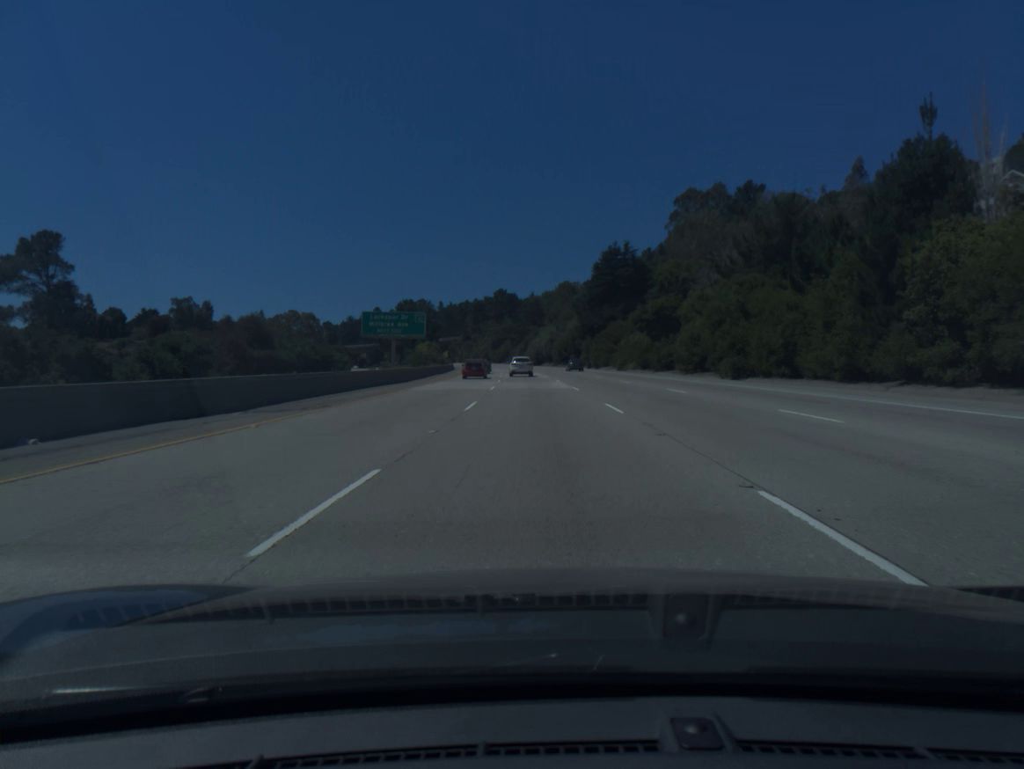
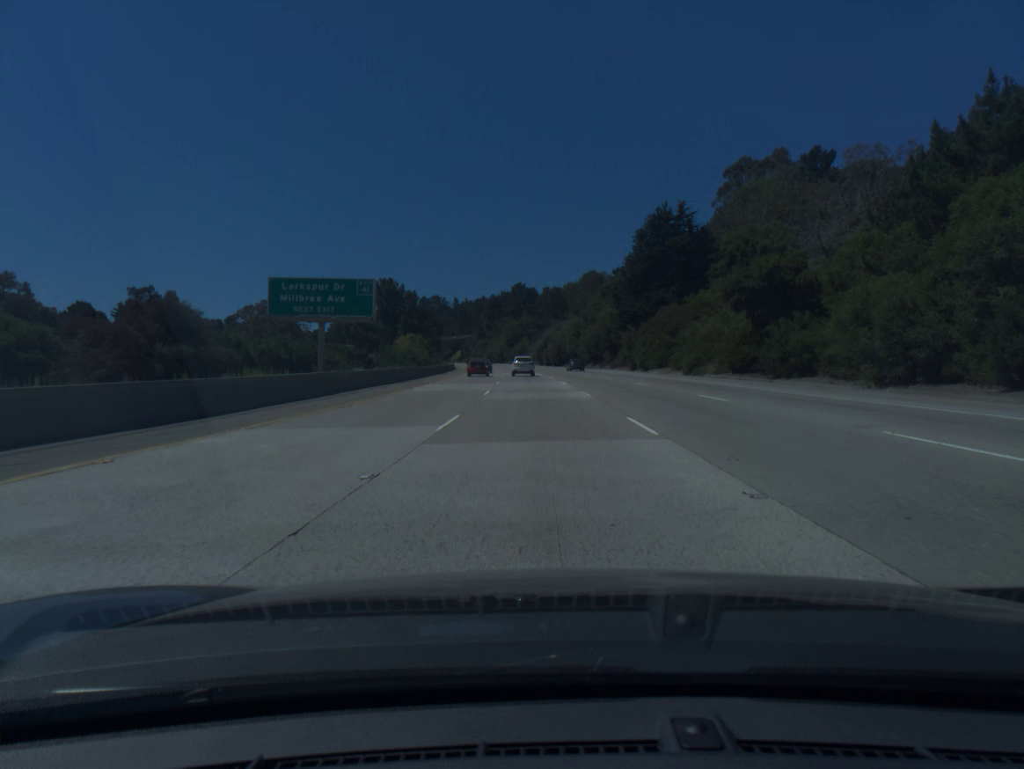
(-0.5, +34.5) m; -2°
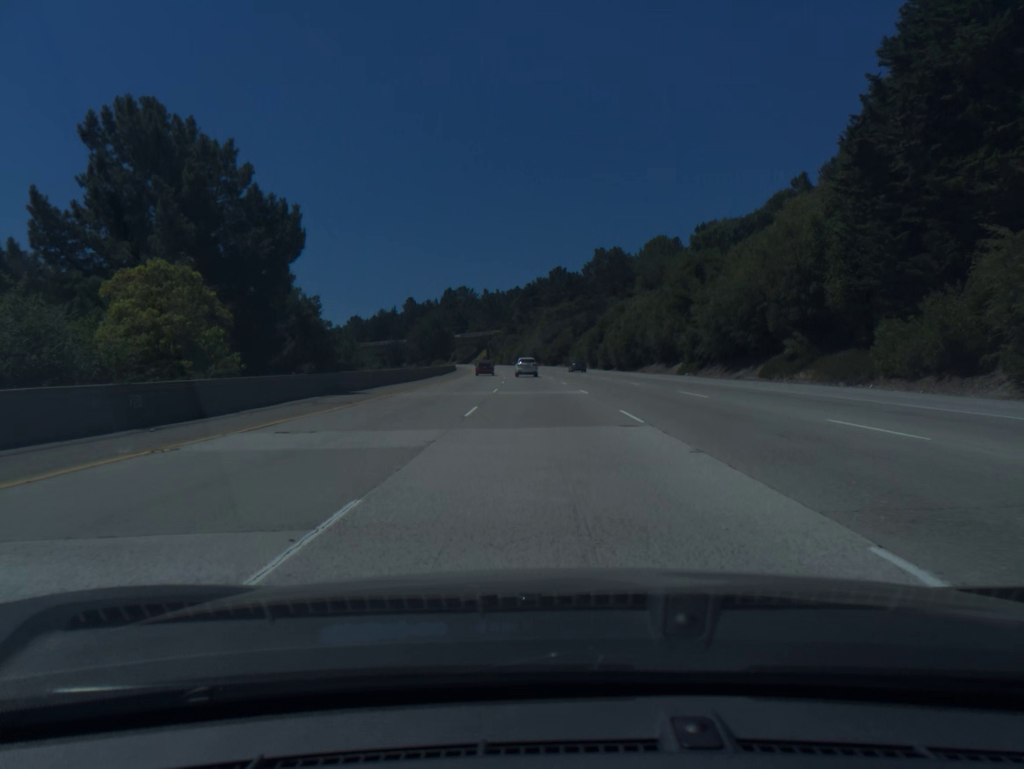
(-1.9, +69.5) m; -3°
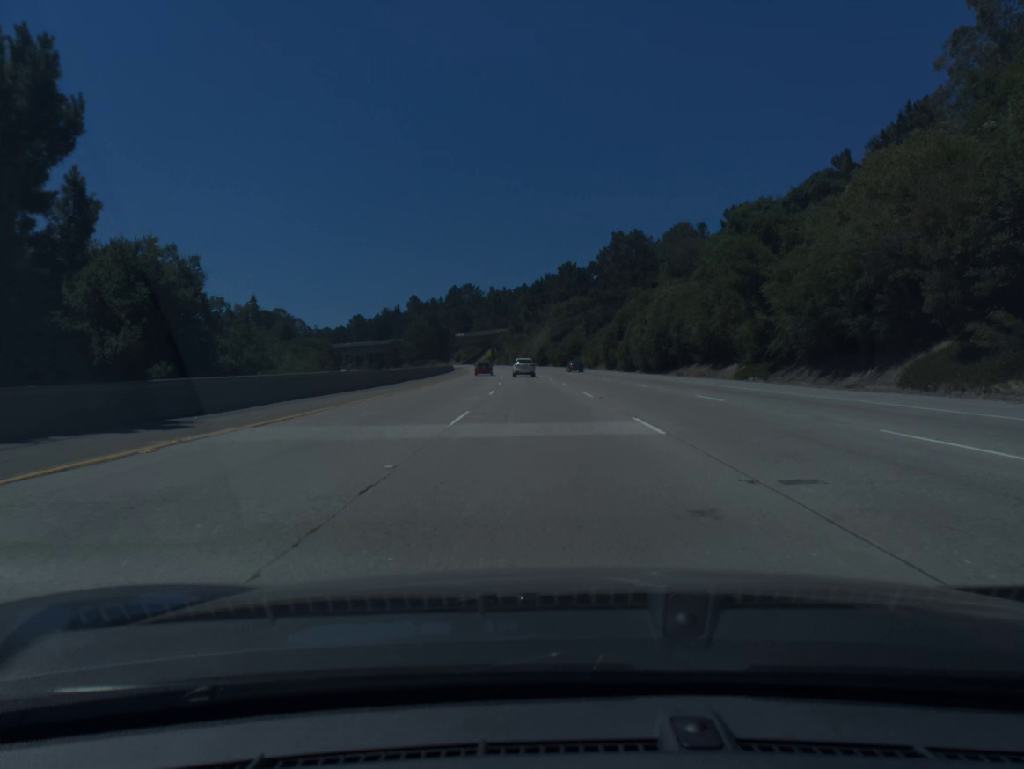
(-0.1, +17.5) m; -1°
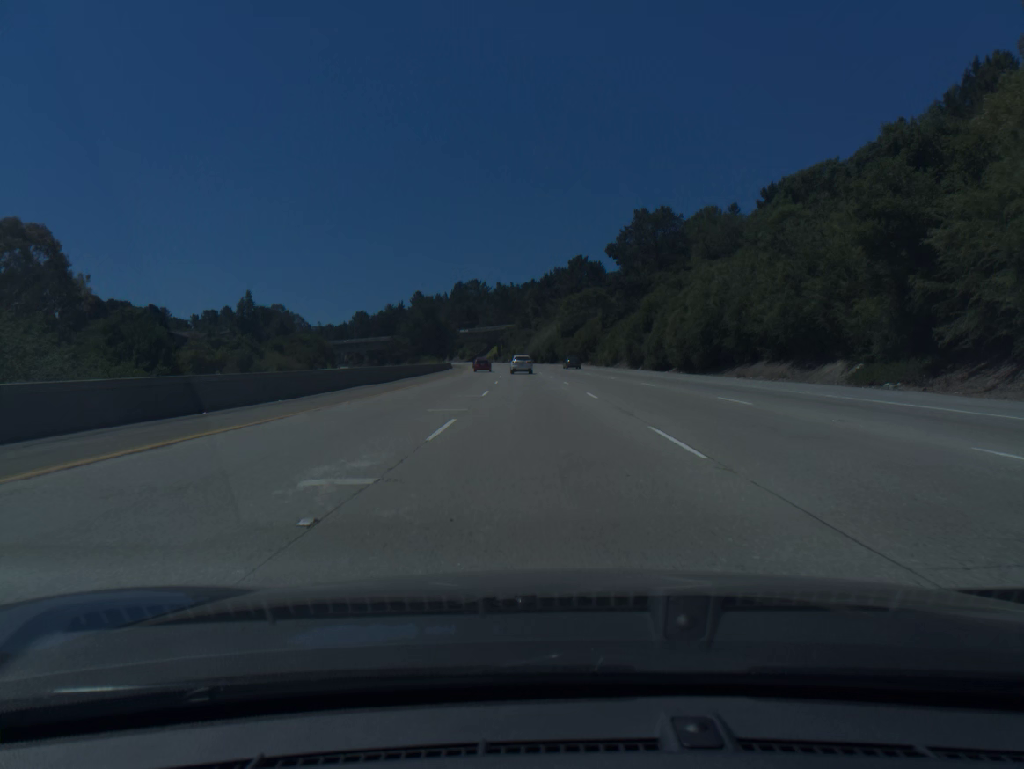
(-0.1, +17.6) m; -1°
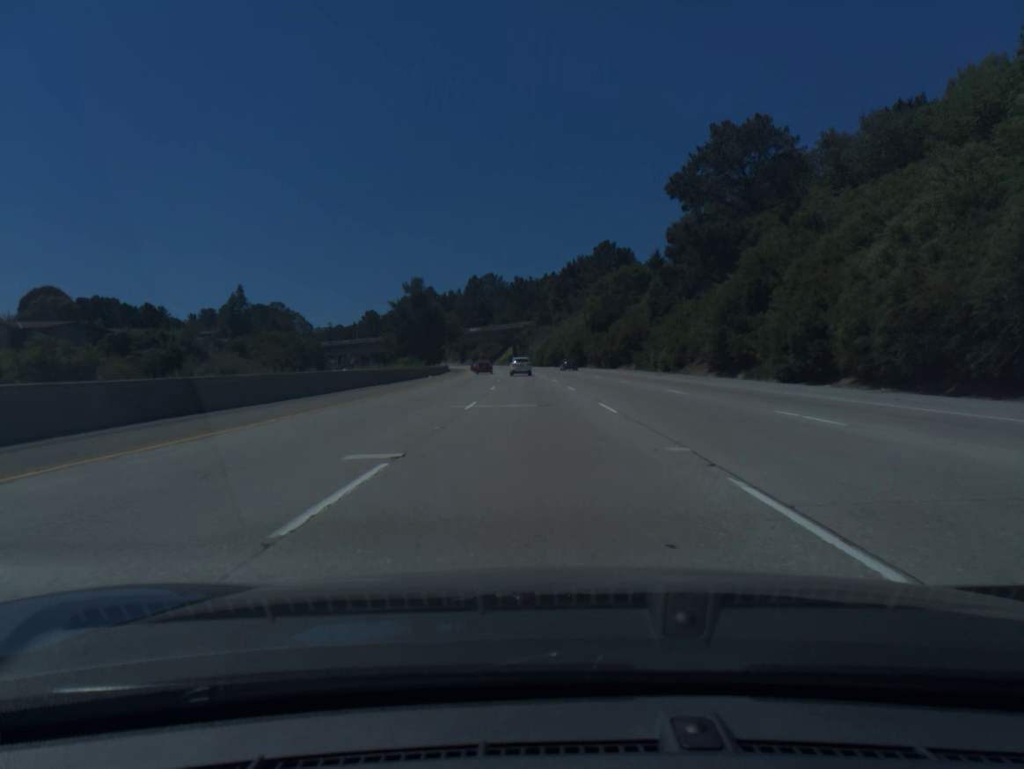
(-0.4, +35.4) m; -1°
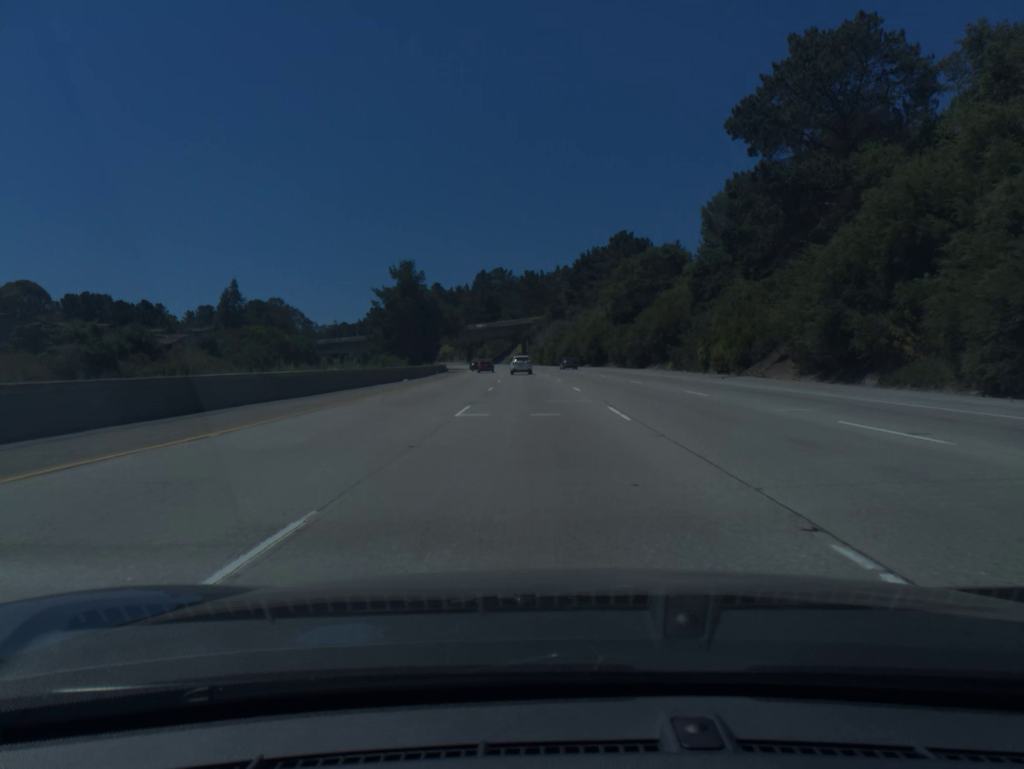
(-0.1, +17.8) m; -1°
